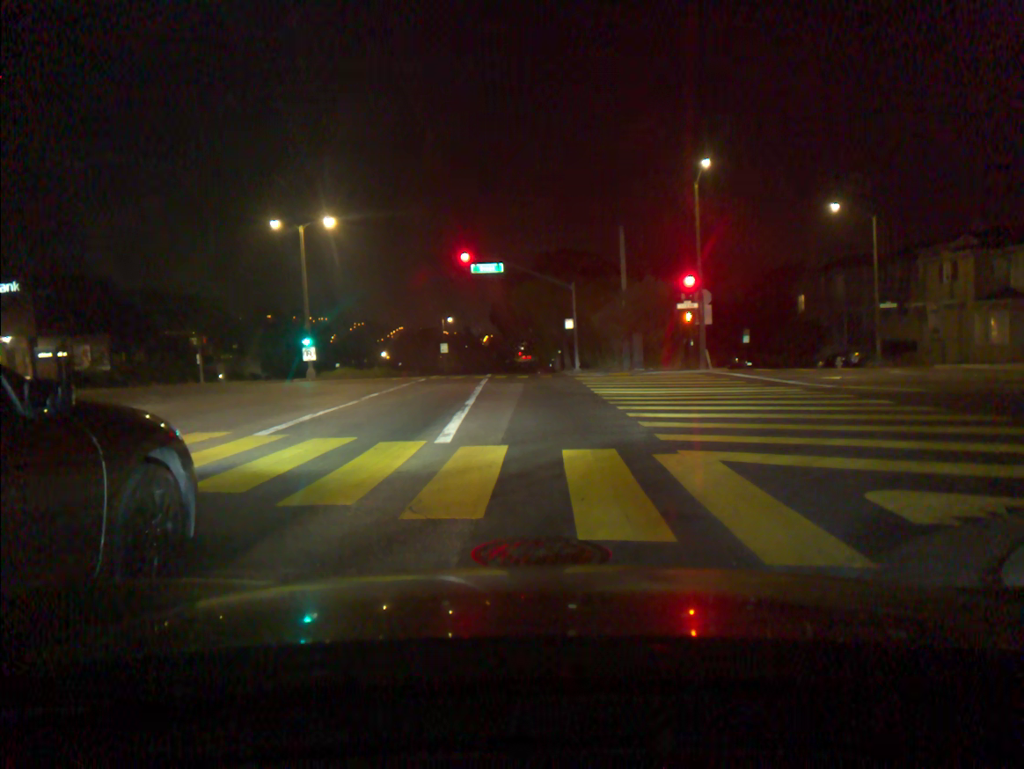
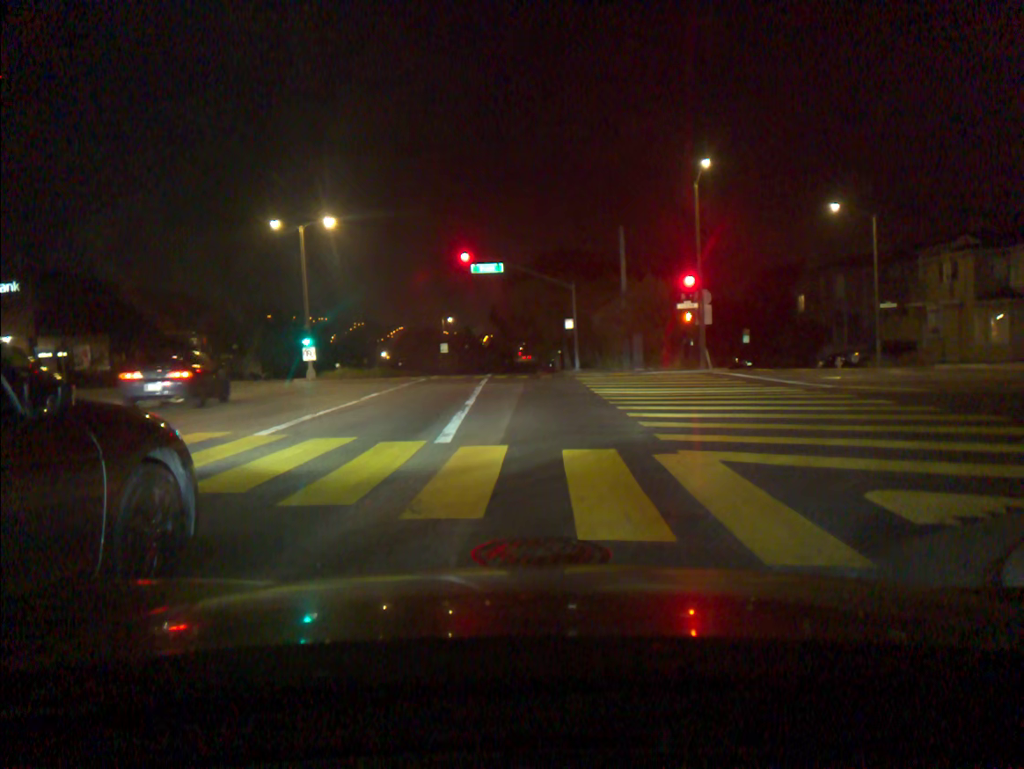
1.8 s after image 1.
(0.0, 0.0) m; 0°
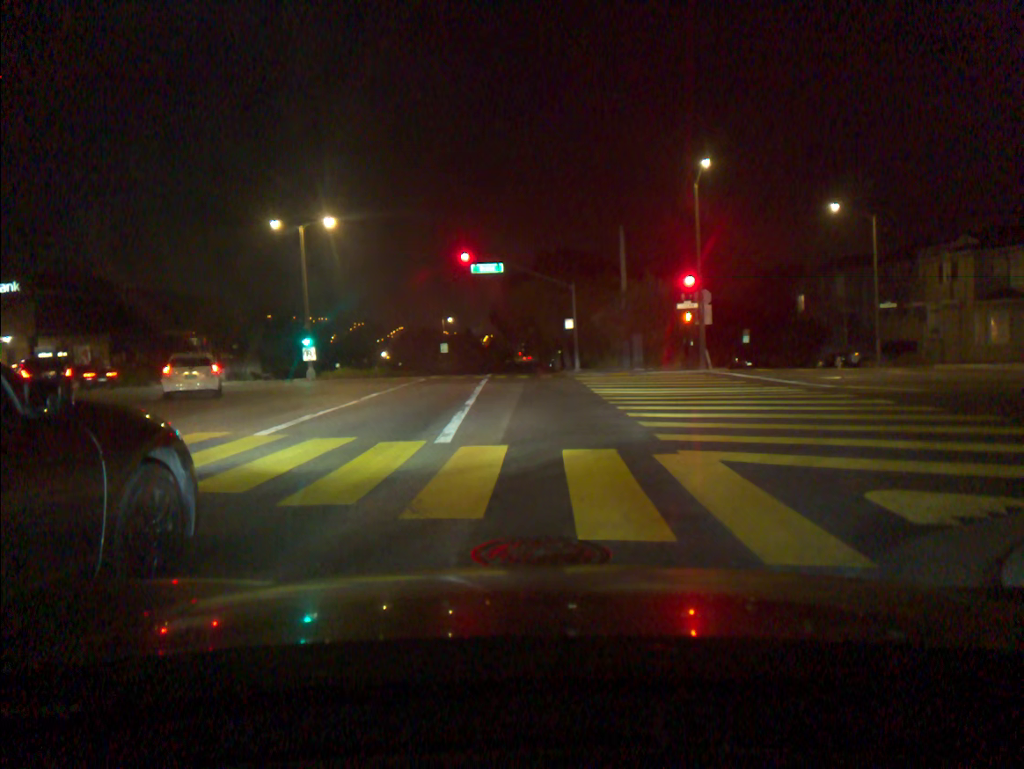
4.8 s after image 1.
(0.0, 0.0) m; 0°
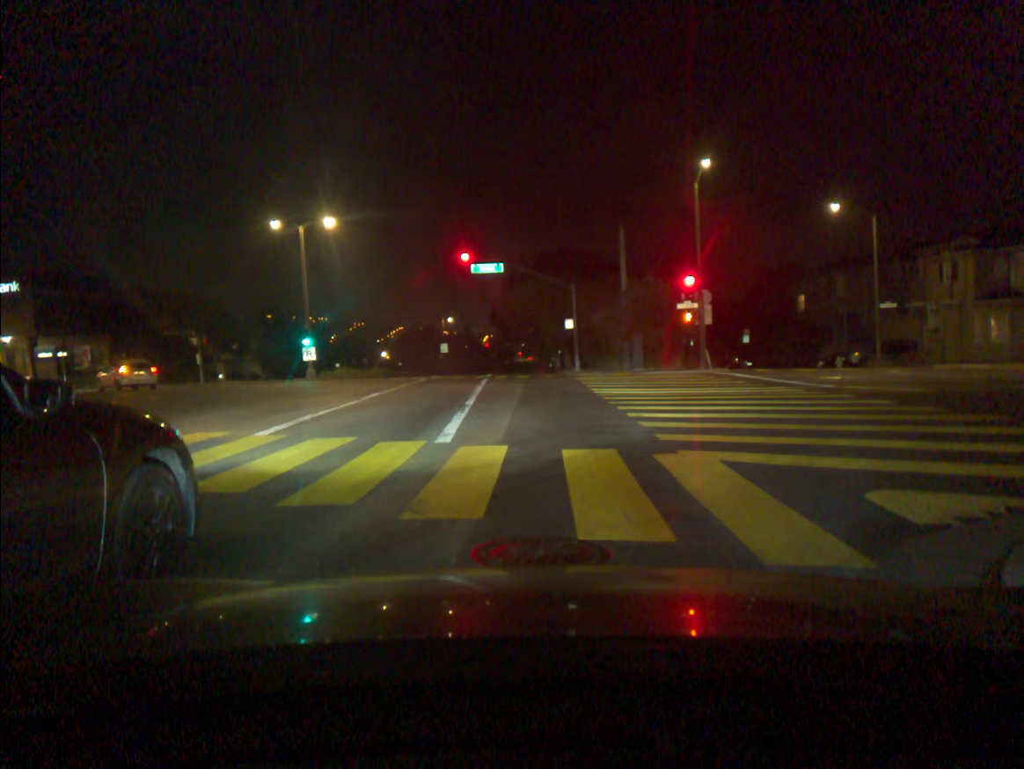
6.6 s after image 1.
(0.0, 0.0) m; 0°
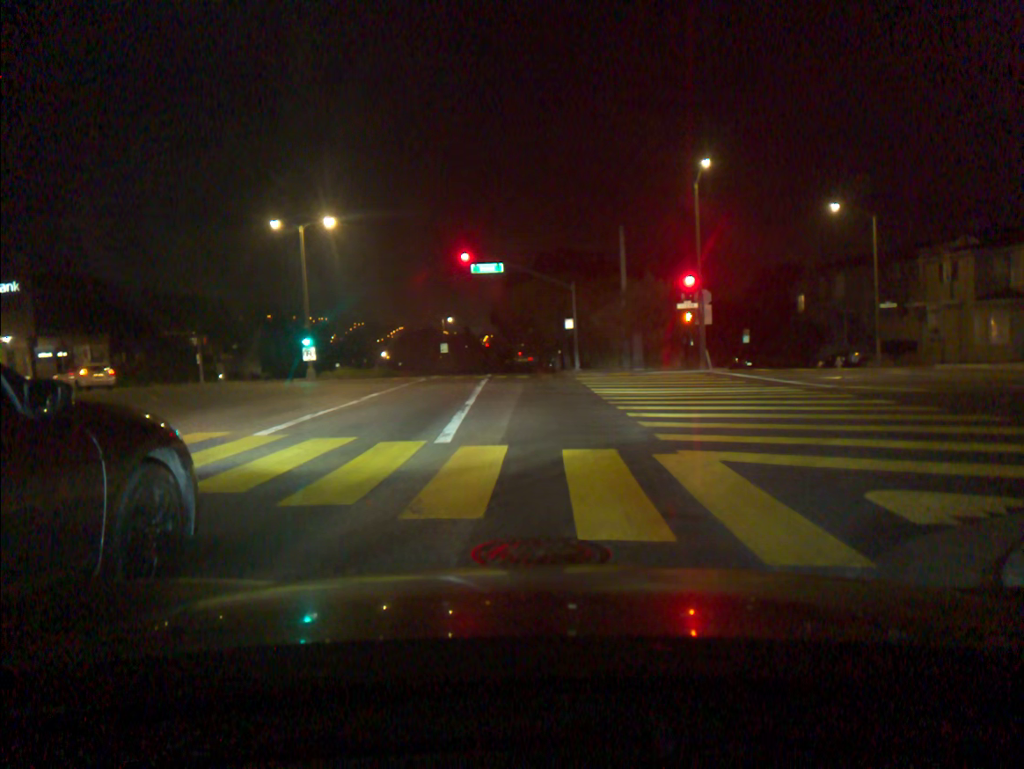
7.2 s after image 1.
(0.0, 0.0) m; 0°
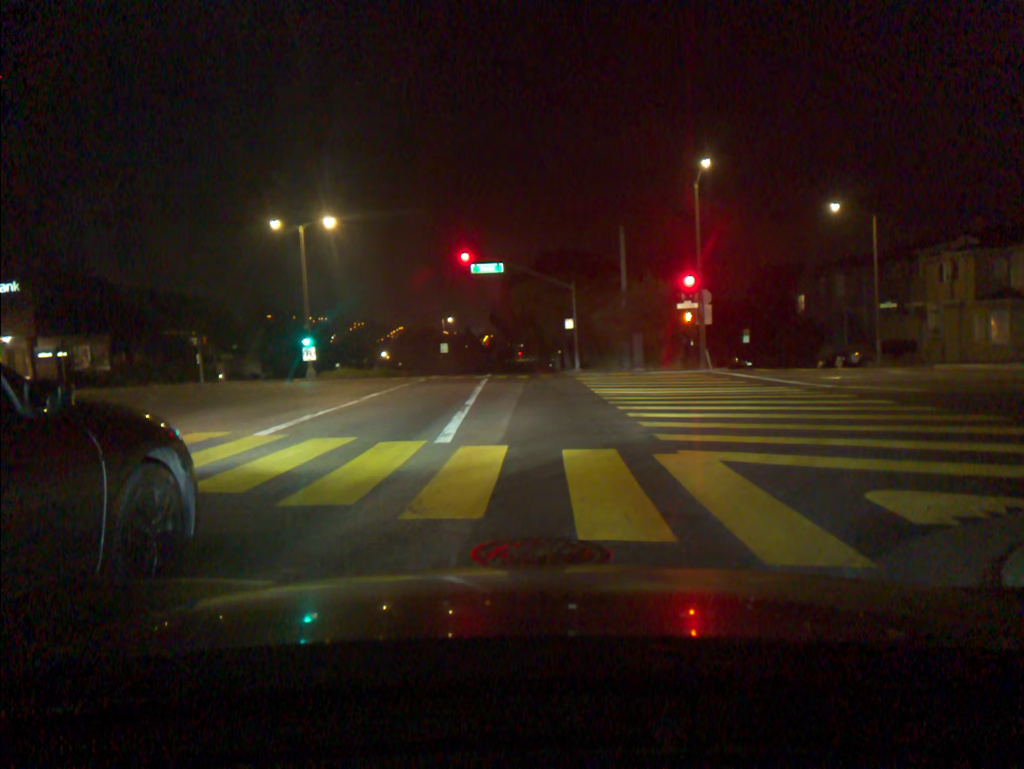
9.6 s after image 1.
(0.0, 0.0) m; 0°
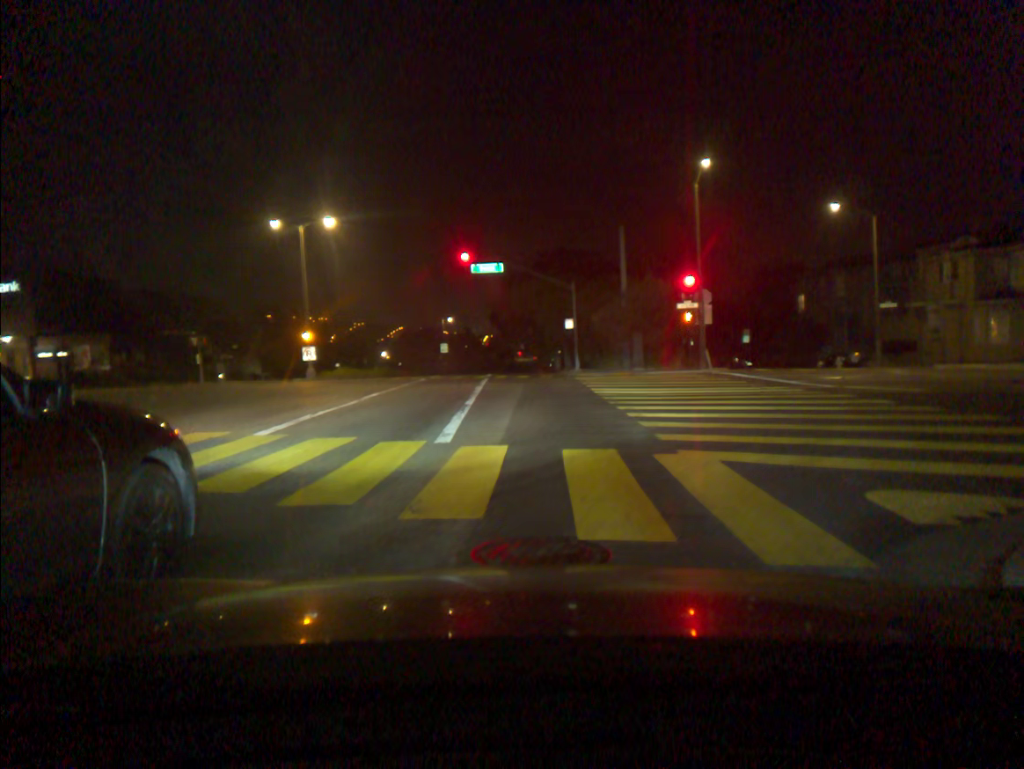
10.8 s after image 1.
(0.0, 0.0) m; 0°
